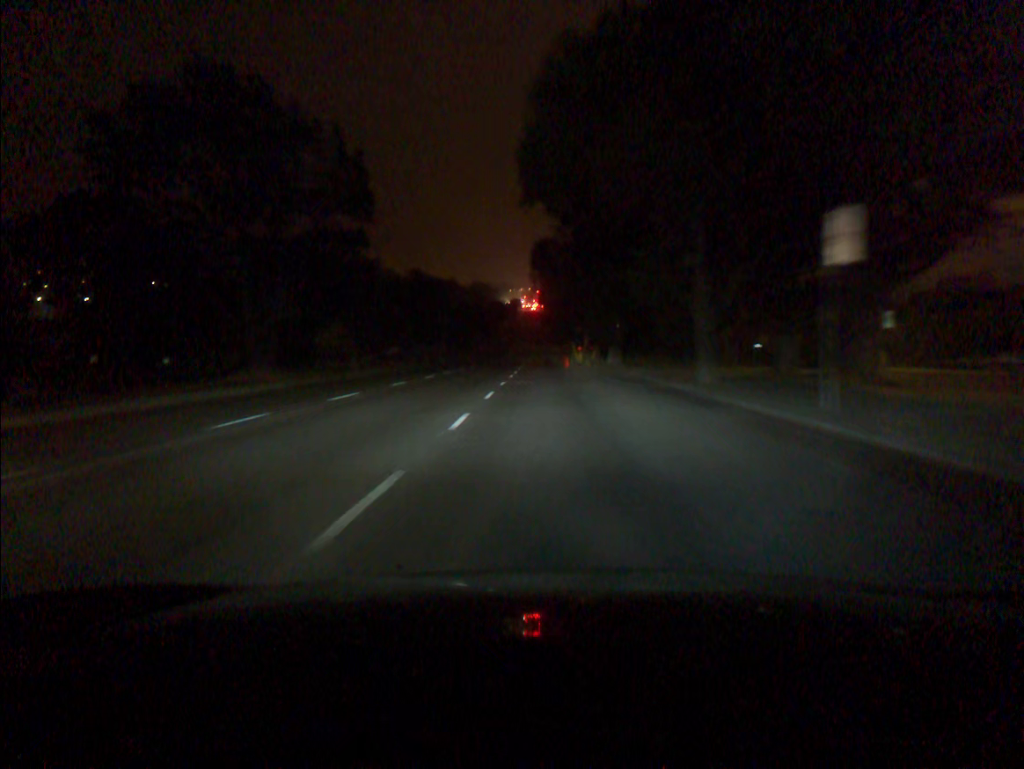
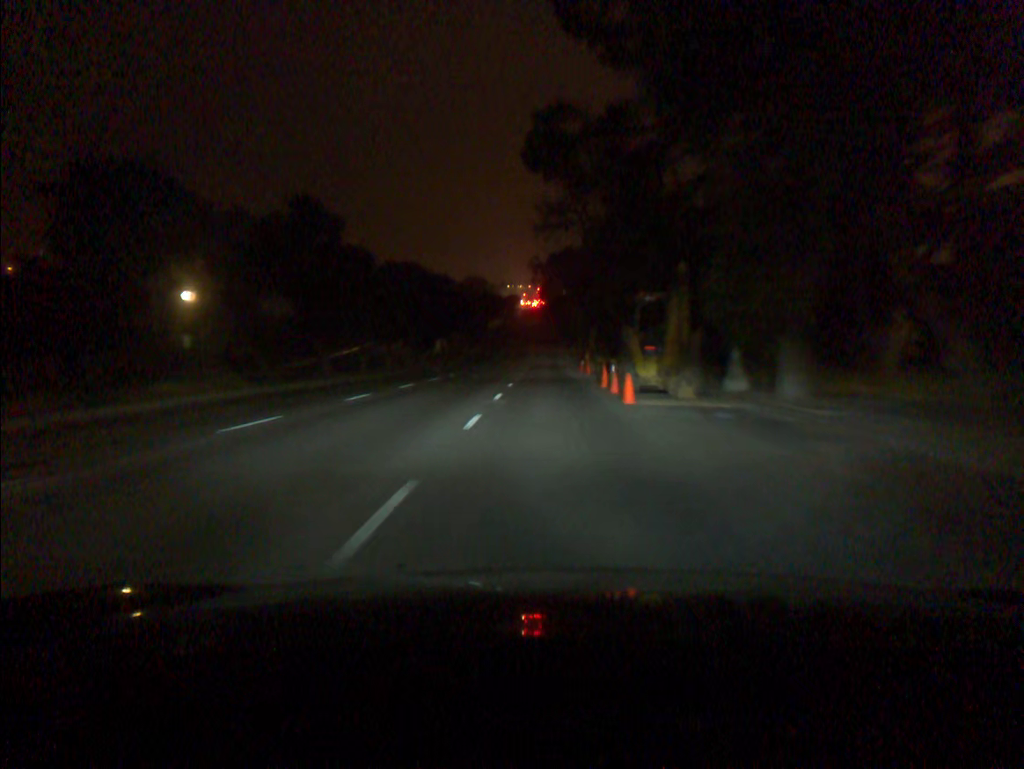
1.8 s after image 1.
(-0.2, +36.3) m; 0°
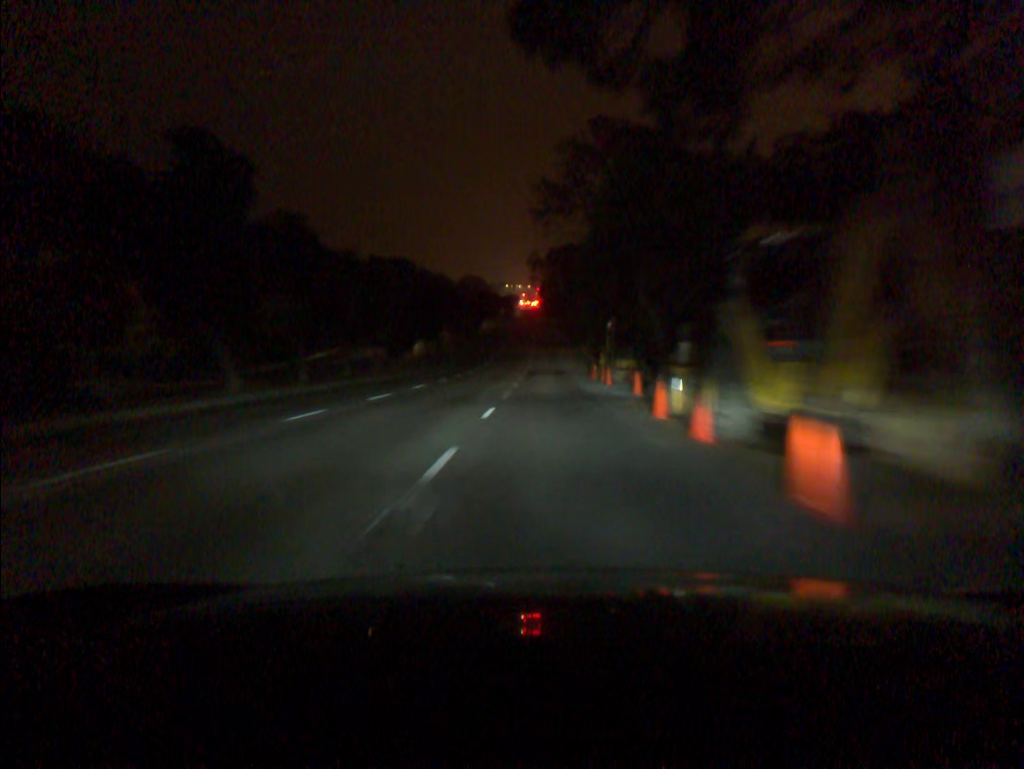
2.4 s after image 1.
(0.0, +12.1) m; 0°
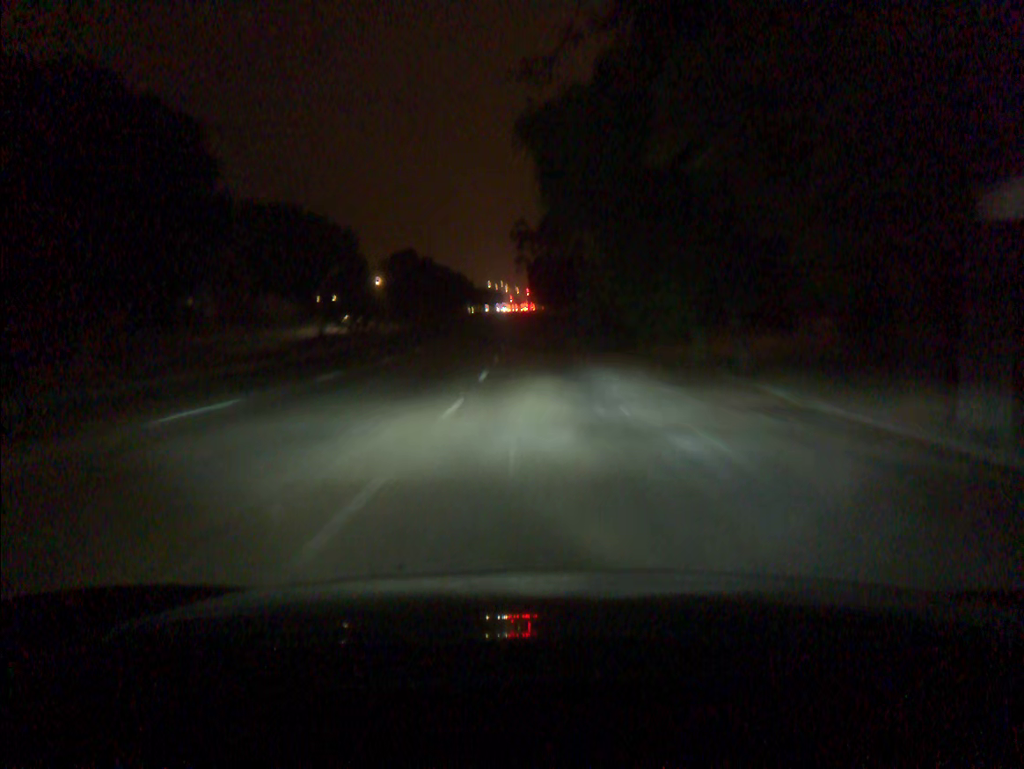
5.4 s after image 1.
(+0.6, +61.6) m; +1°
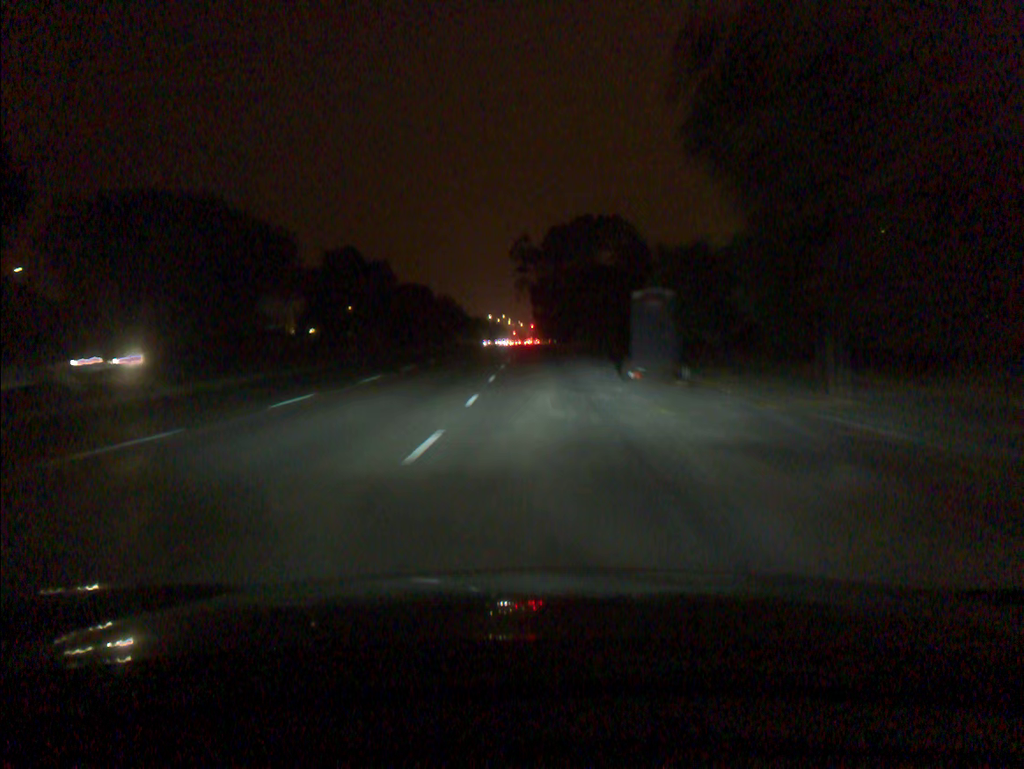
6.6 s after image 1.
(-0.1, +24.5) m; 0°
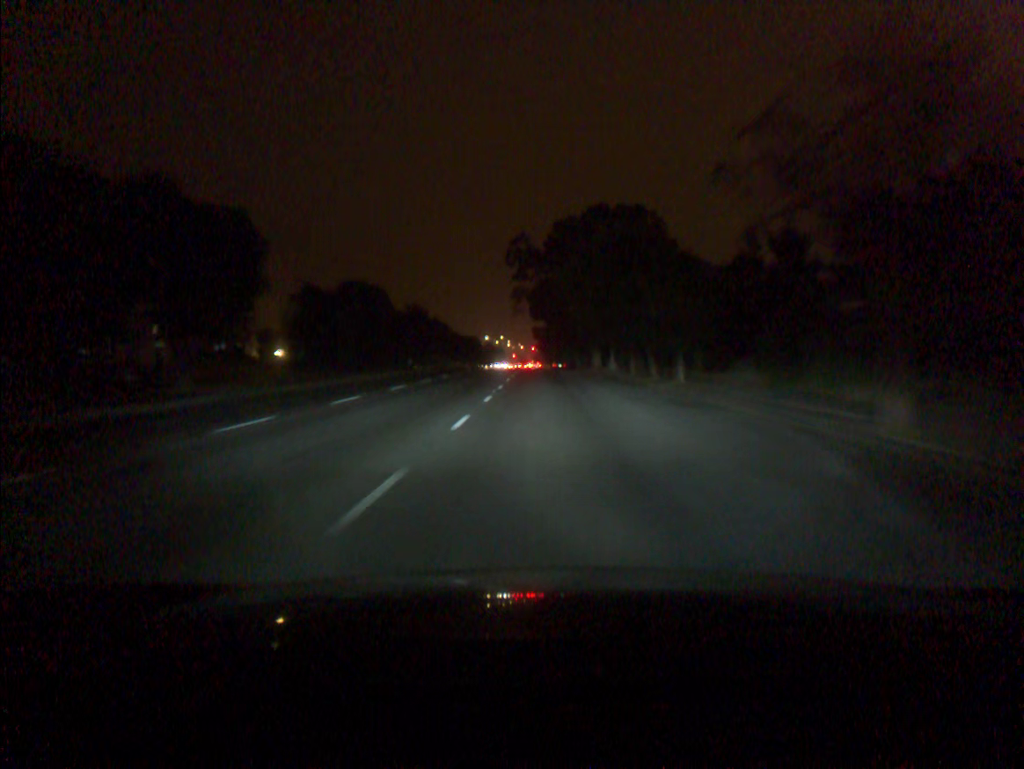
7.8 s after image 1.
(-0.1, +24.2) m; 0°
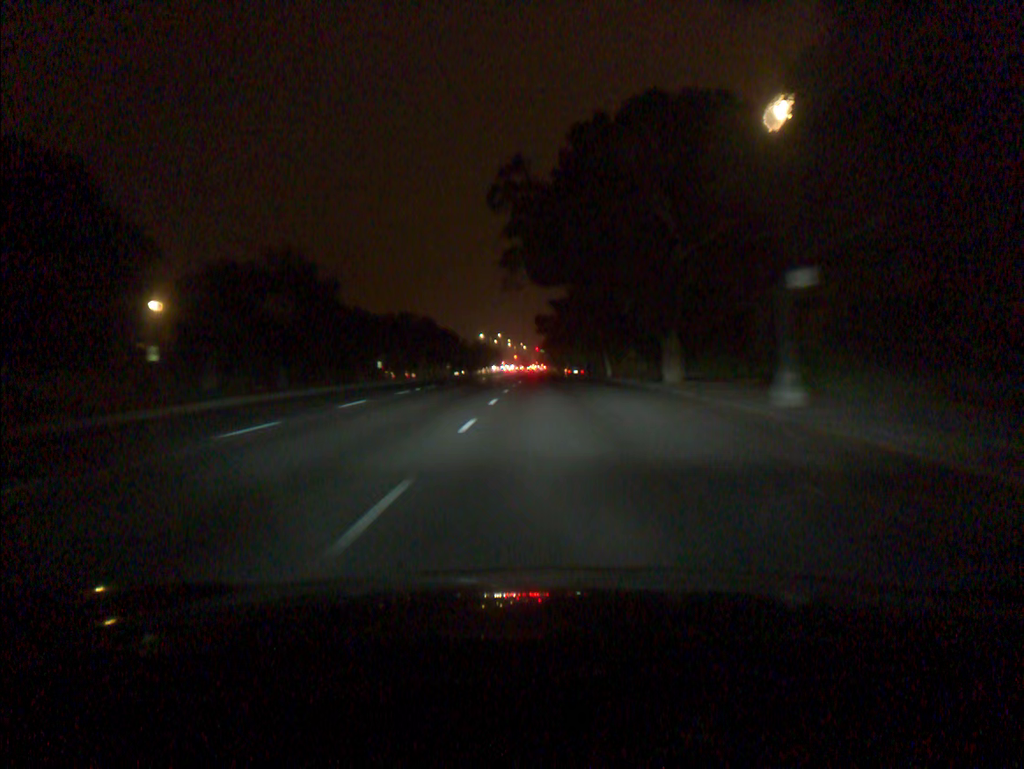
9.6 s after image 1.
(-0.1, +36.2) m; 0°
